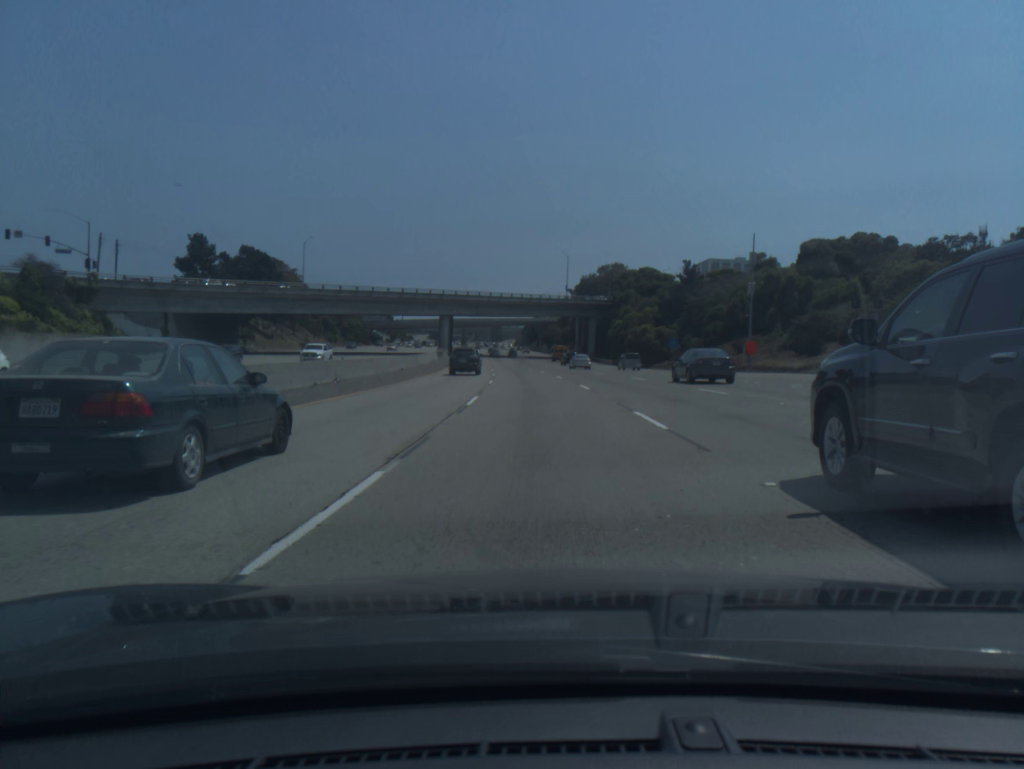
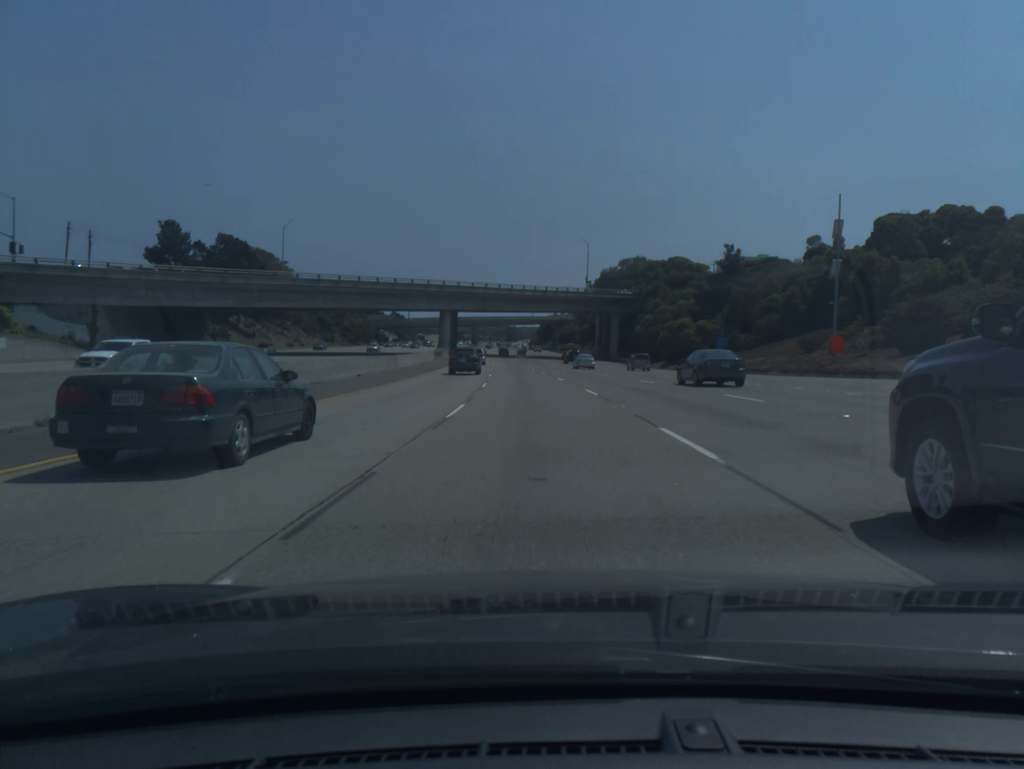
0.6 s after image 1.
(-0.2, +18.4) m; -1°
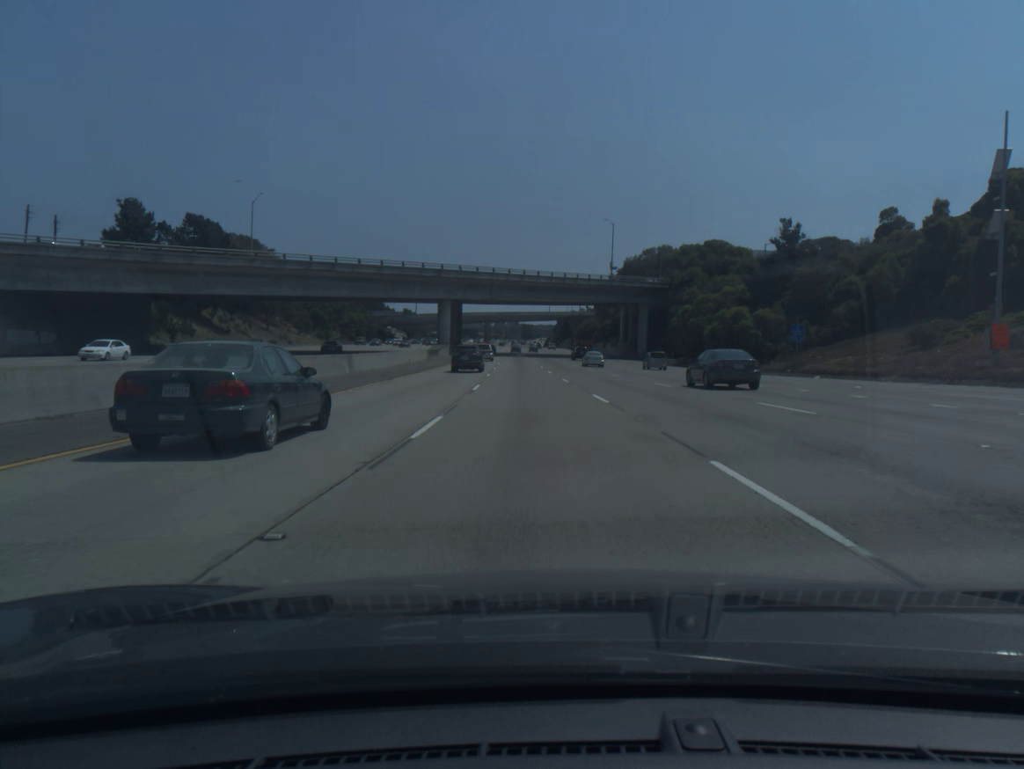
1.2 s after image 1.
(-0.2, +18.4) m; -1°
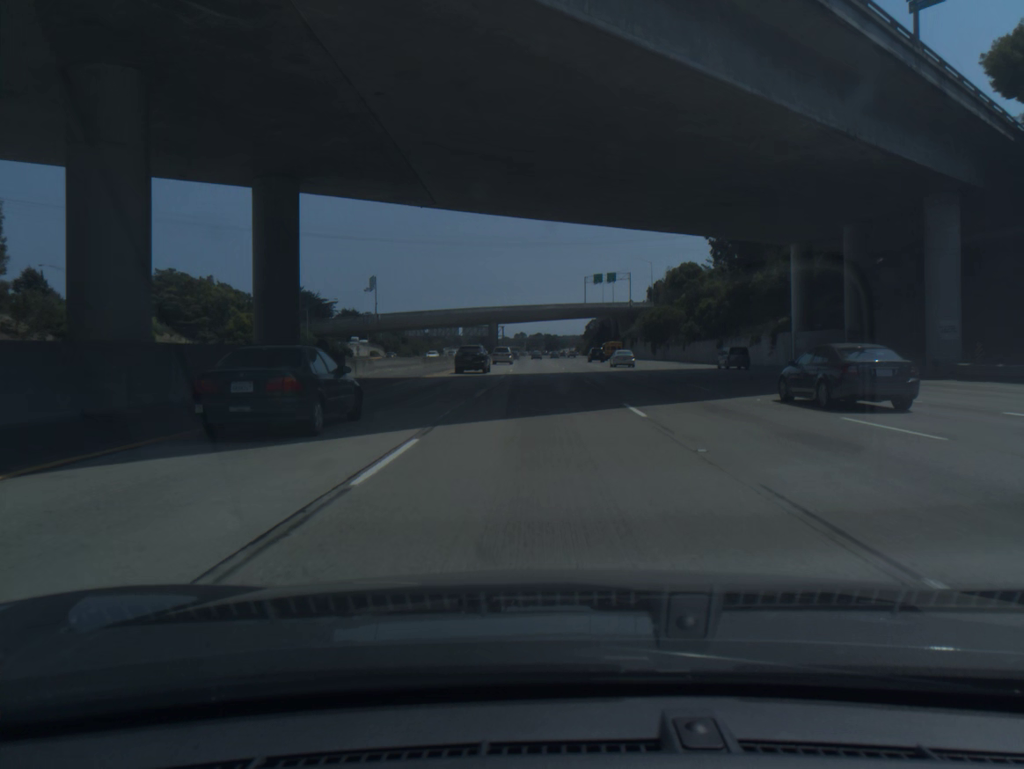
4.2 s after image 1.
(-3.3, +92.0) m; -2°
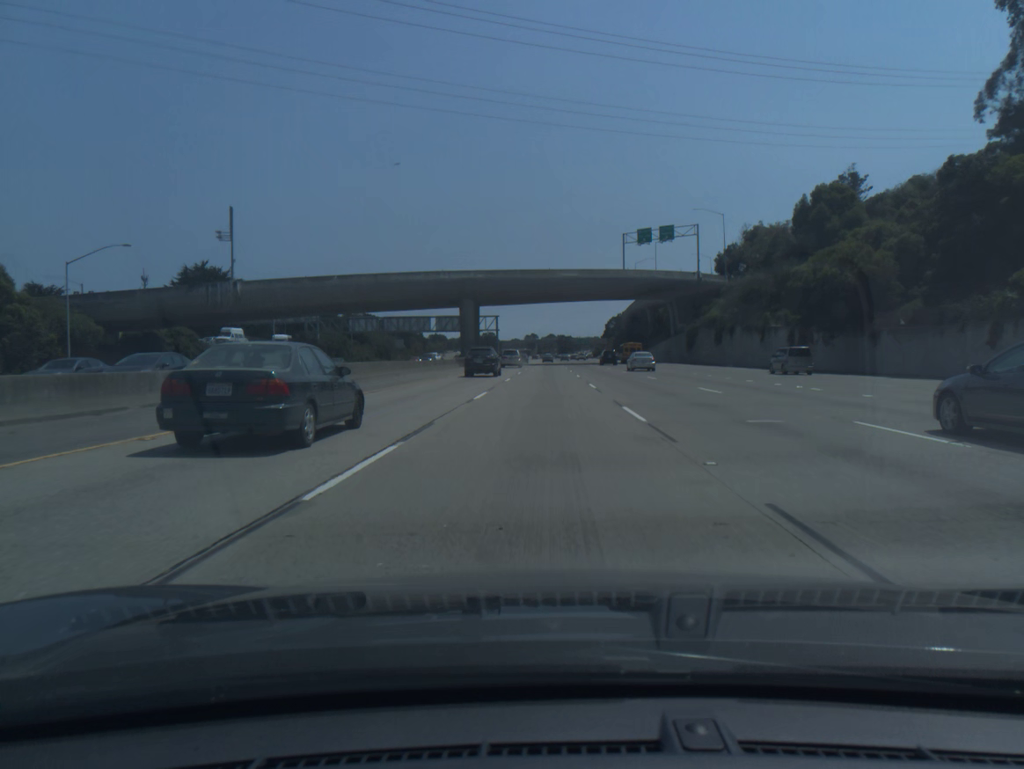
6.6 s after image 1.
(-0.4, +73.5) m; -1°
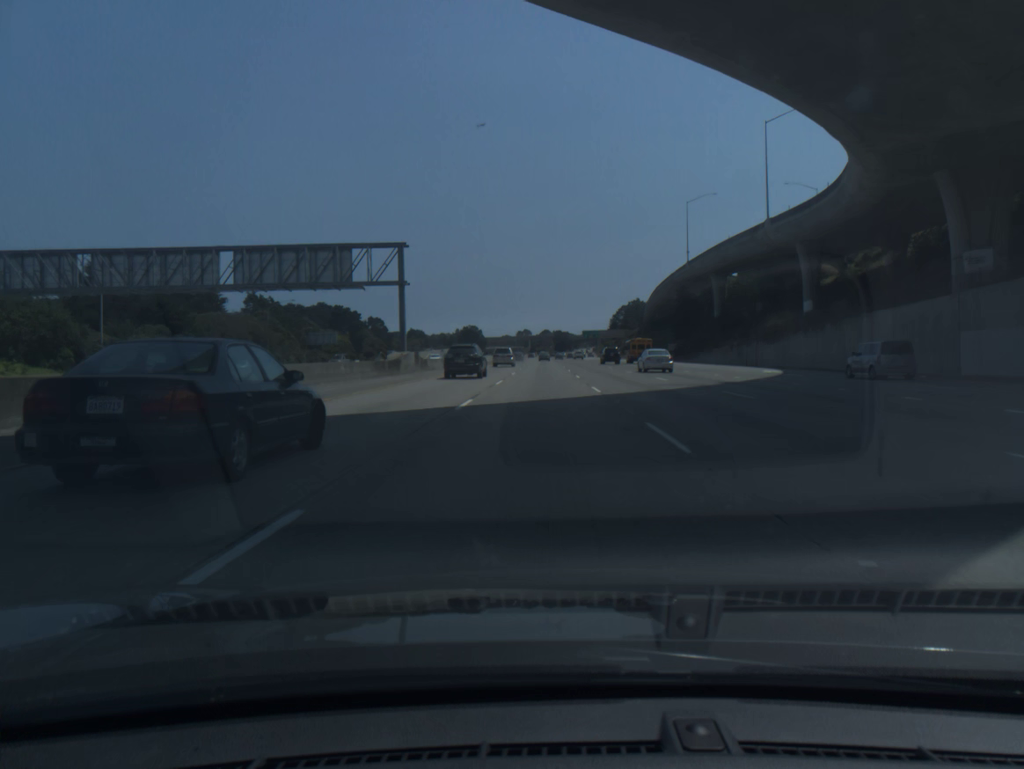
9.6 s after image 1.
(+0.4, +92.4) m; +1°
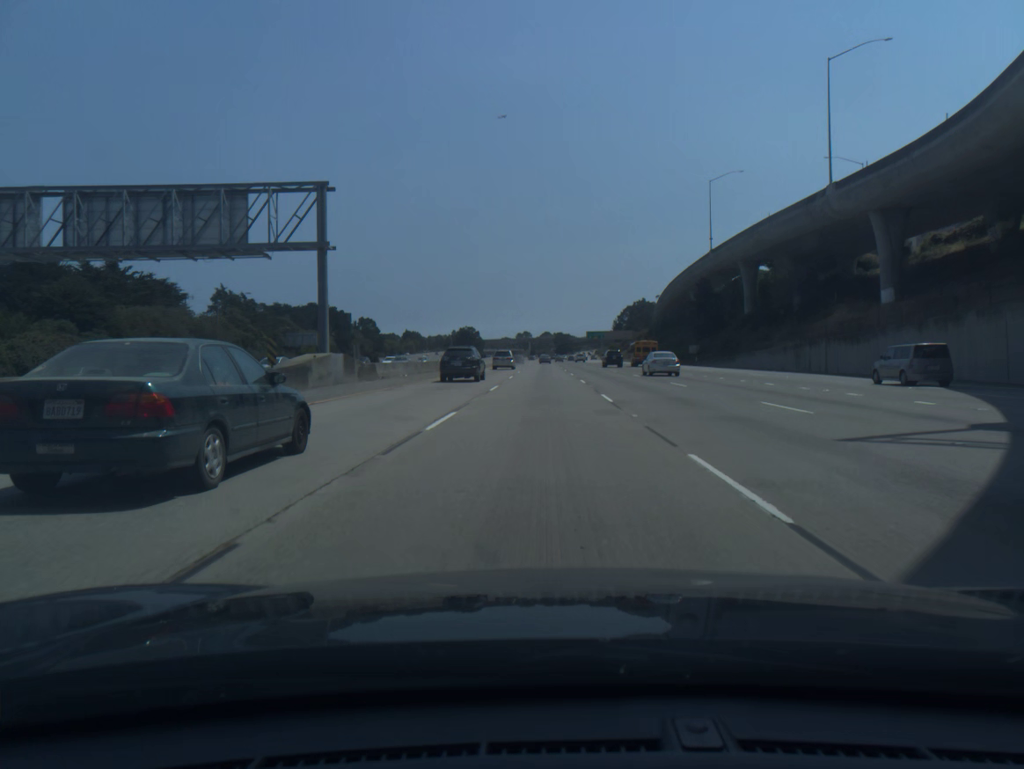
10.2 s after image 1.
(0.0, +18.5) m; 0°
